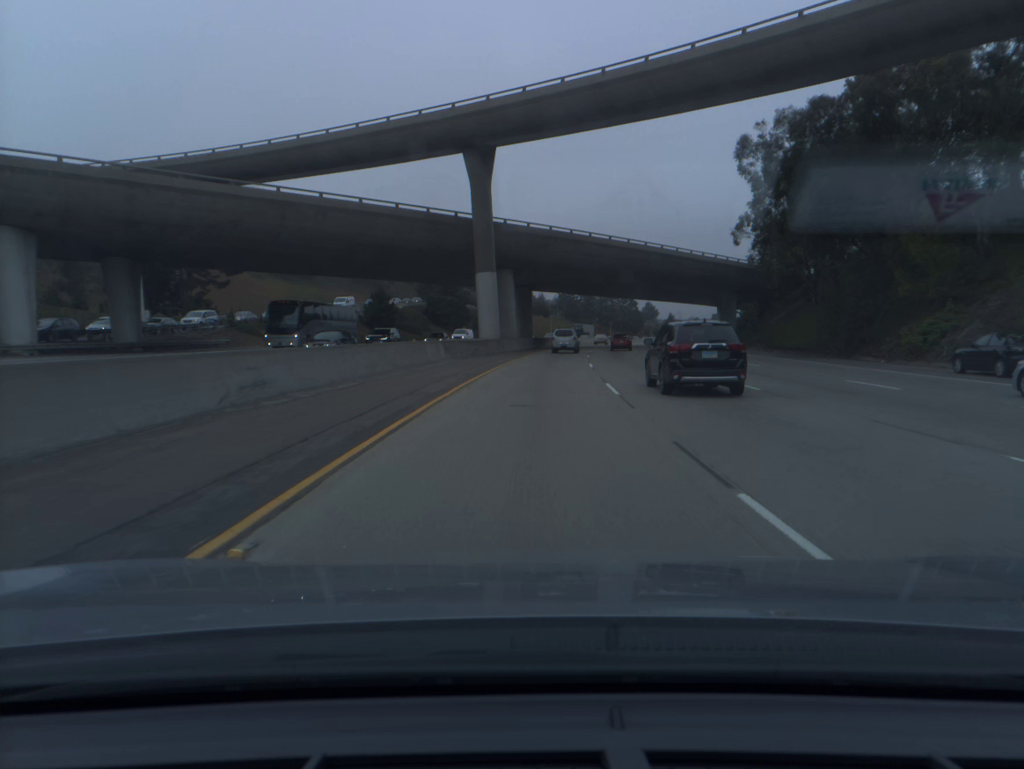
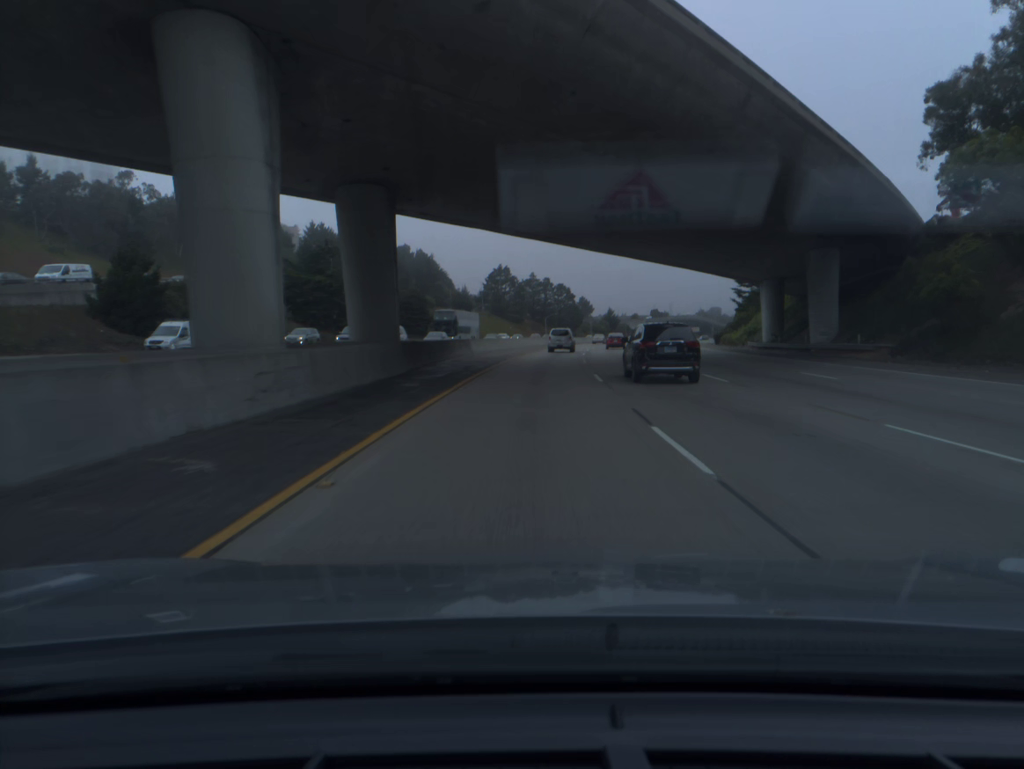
(+2.6, +54.4) m; +5°
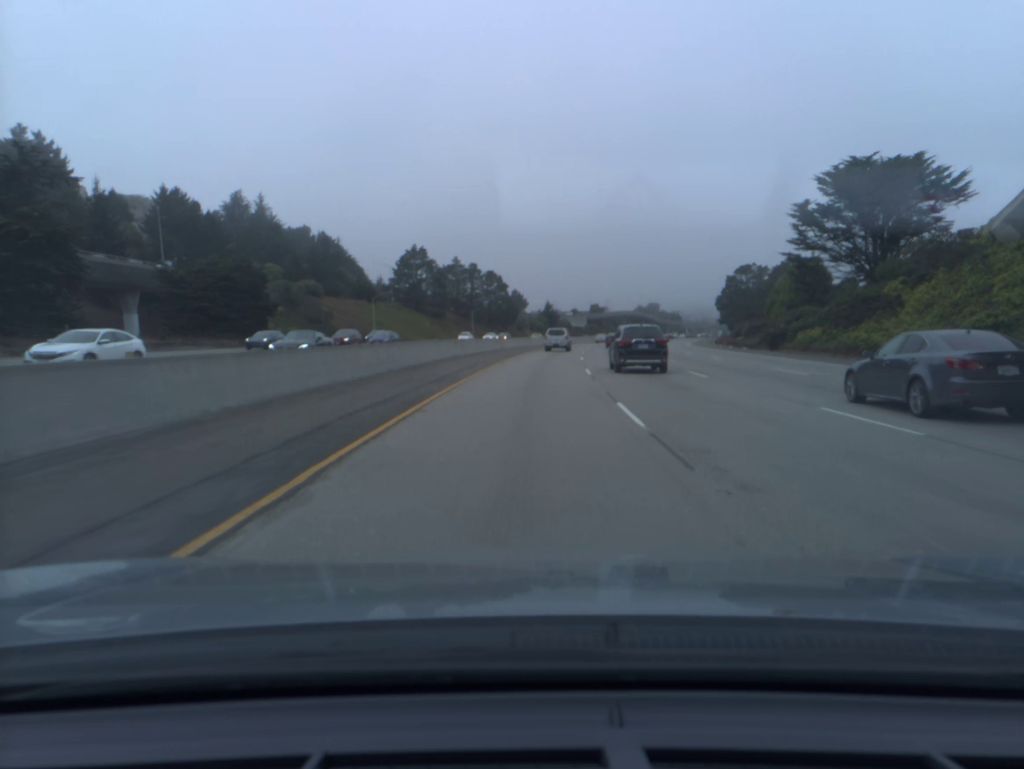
(+2.3, +54.4) m; +5°
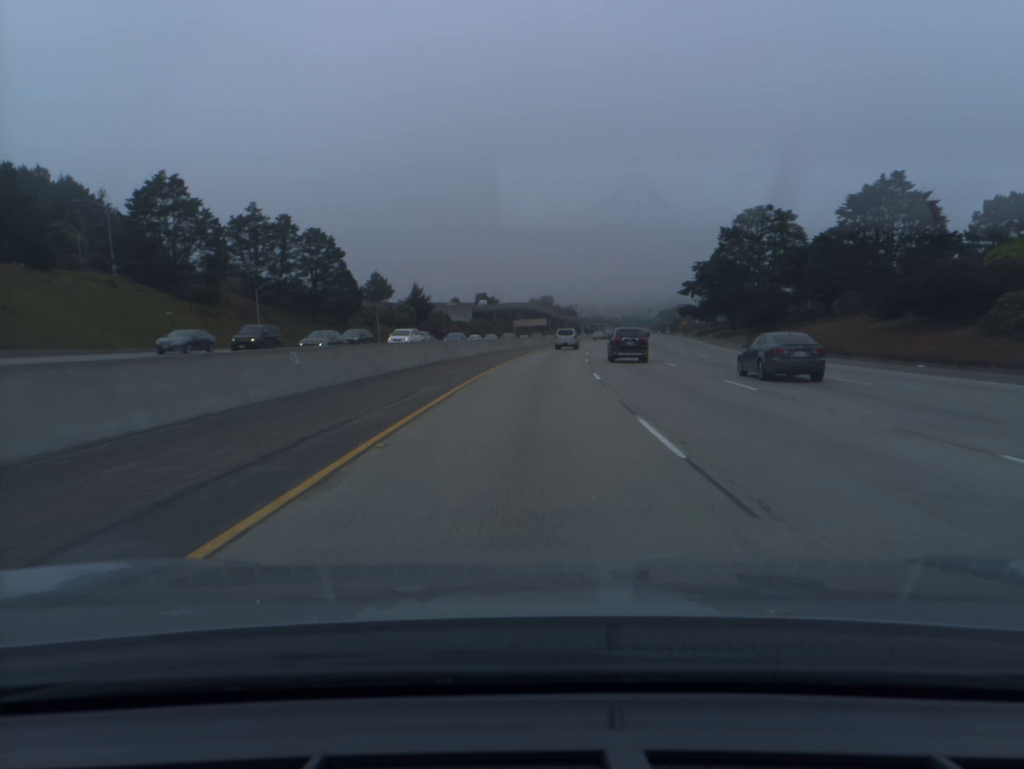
(+6.5, +90.5) m; +8°
